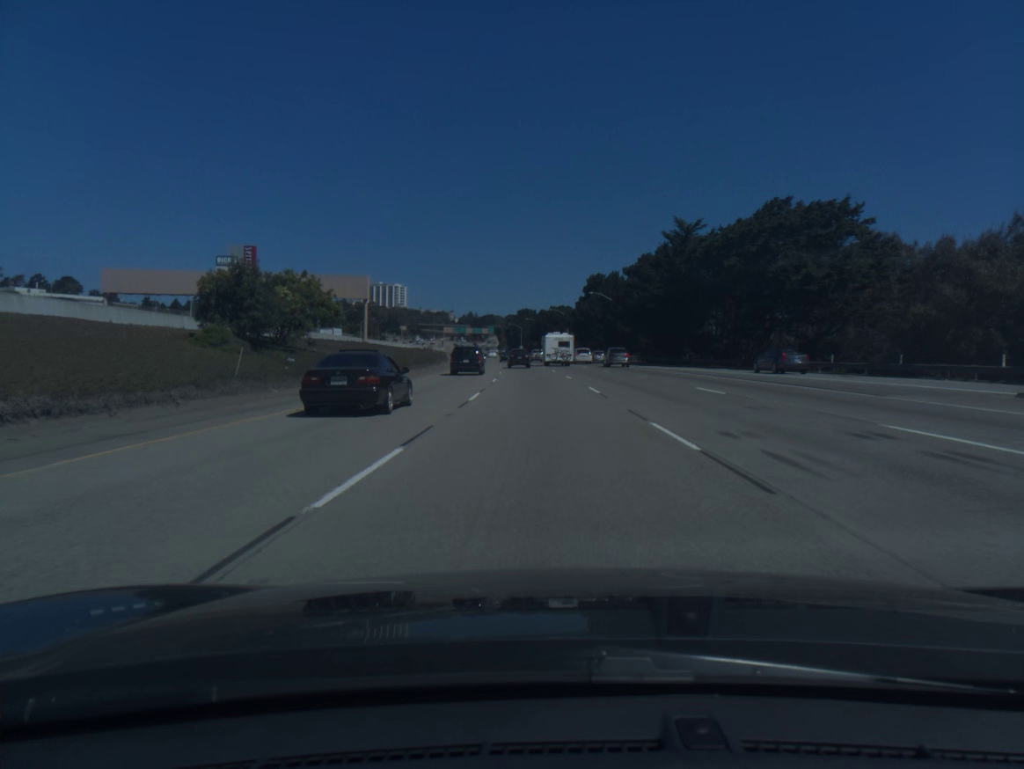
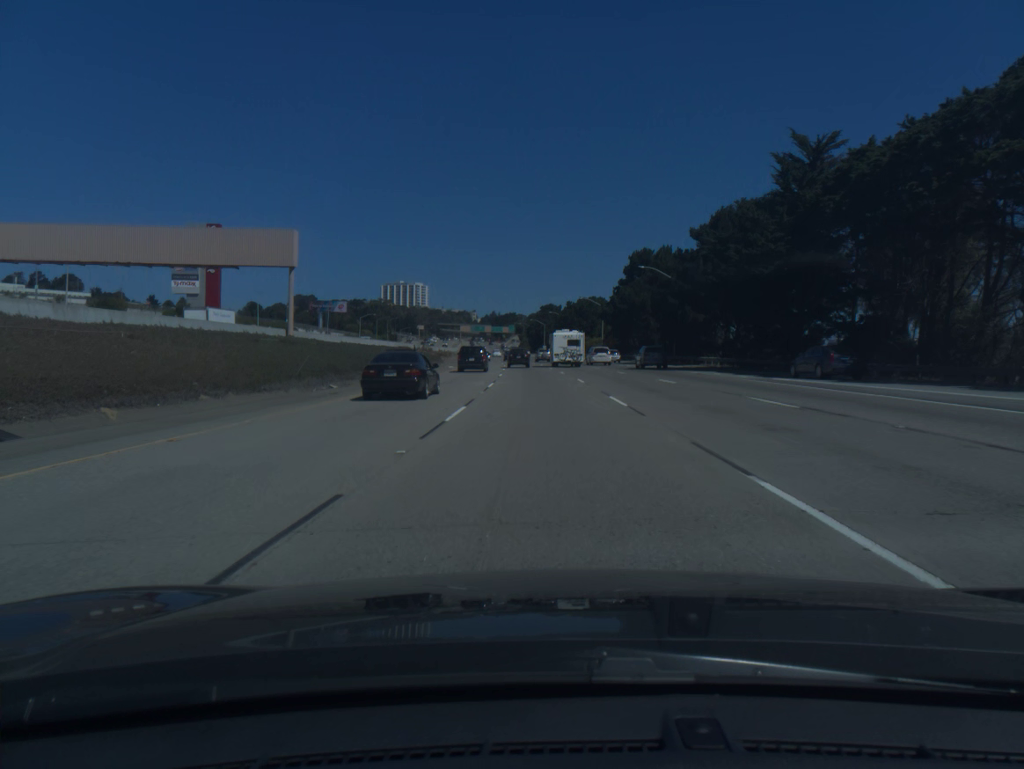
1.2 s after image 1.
(-0.5, +35.4) m; -2°
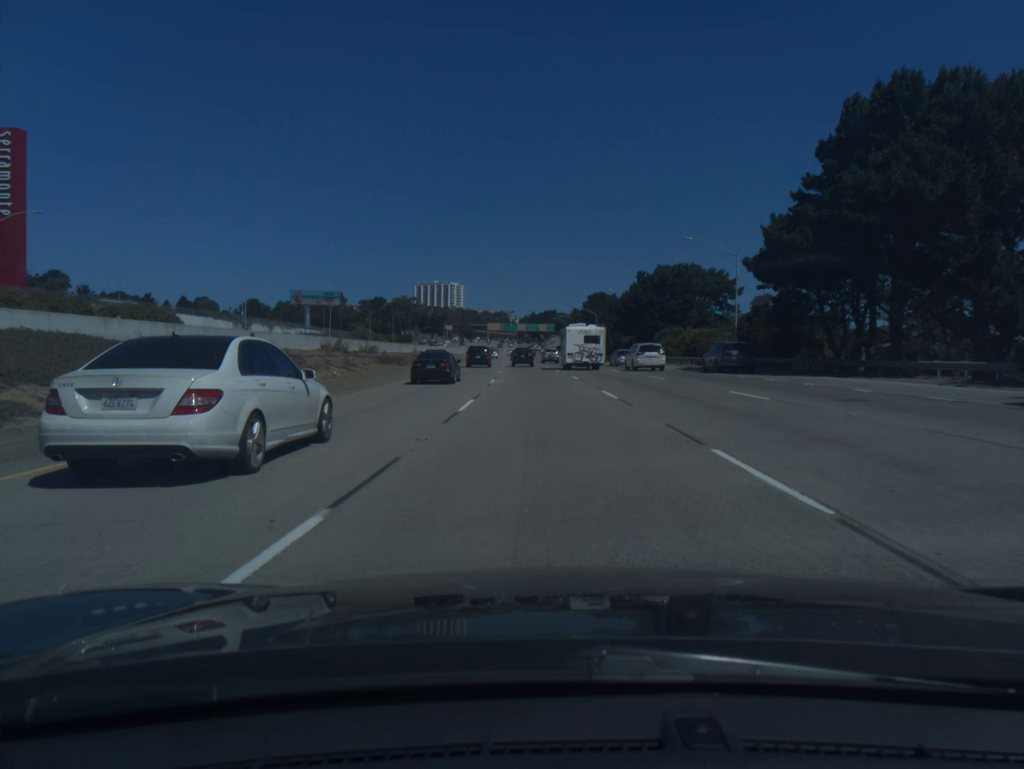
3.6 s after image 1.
(-1.9, +70.5) m; -3°
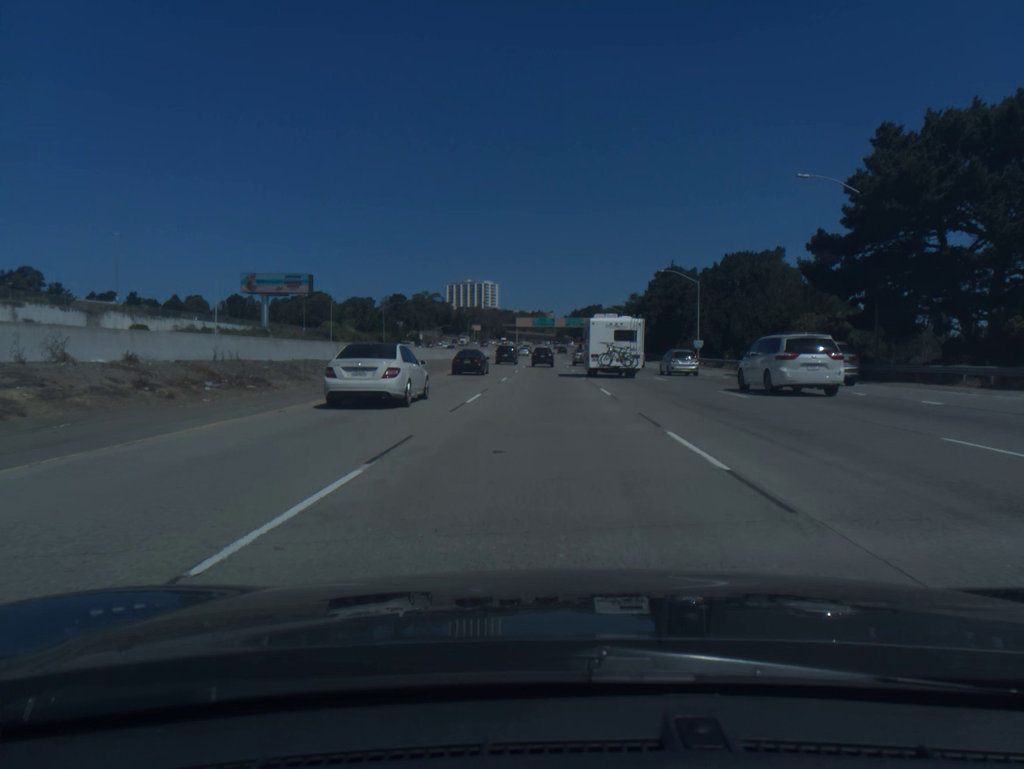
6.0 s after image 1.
(-1.9, +70.7) m; -3°
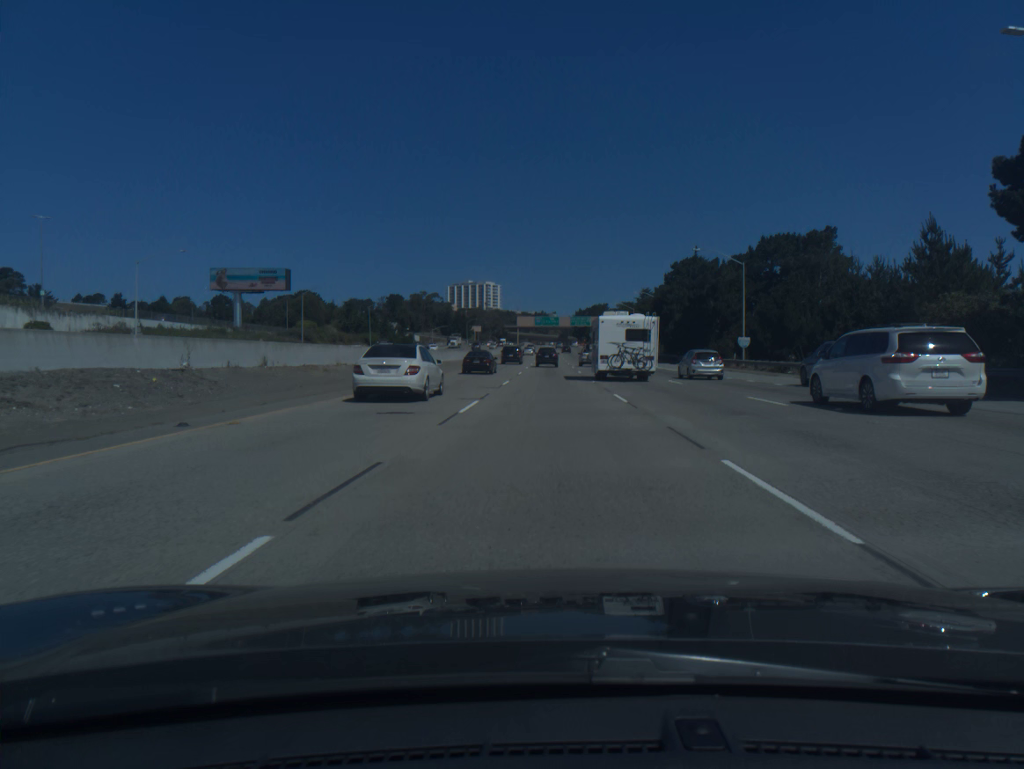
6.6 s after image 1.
(0.0, +17.7) m; 0°
